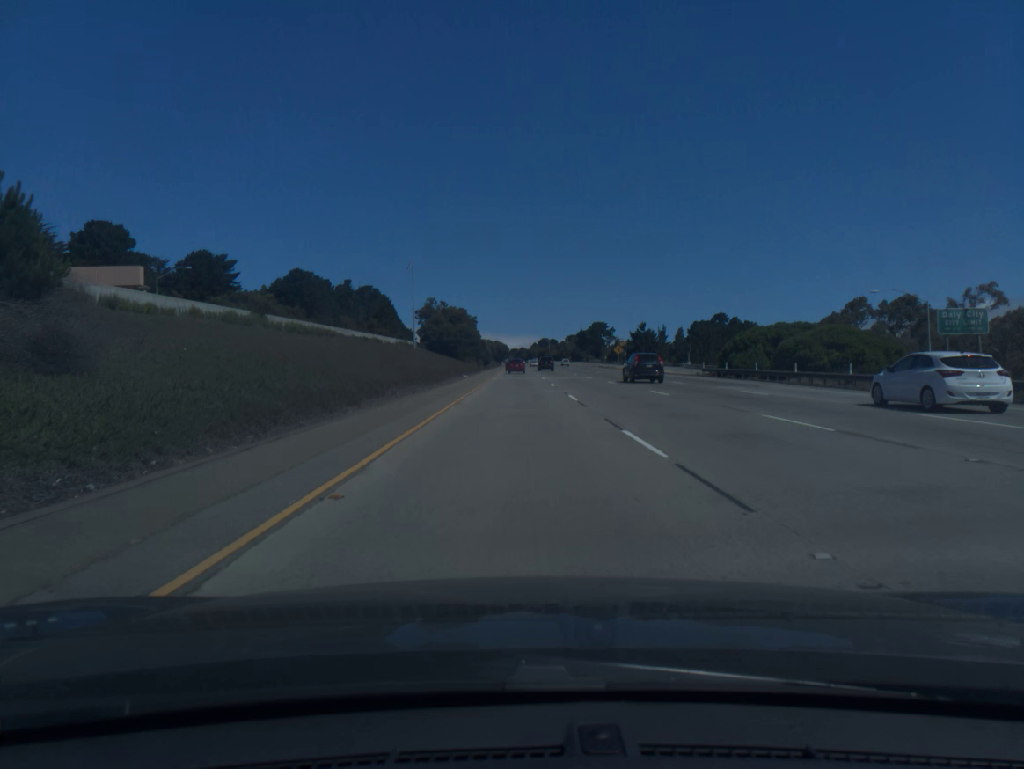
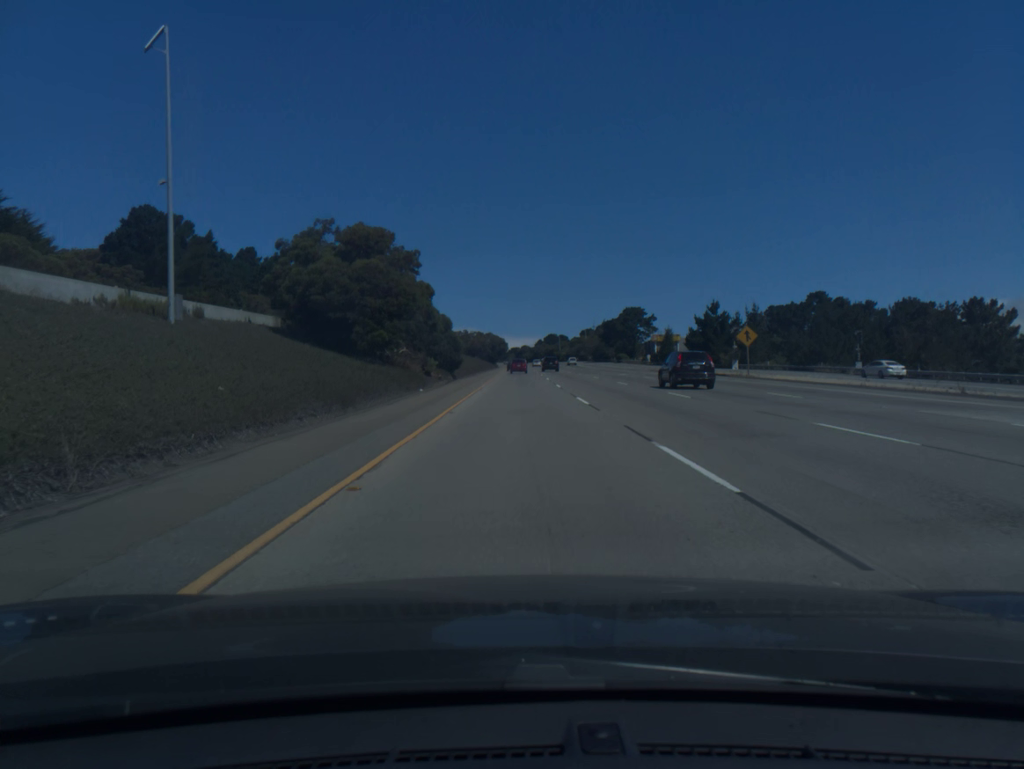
(-0.2, +75.9) m; 0°
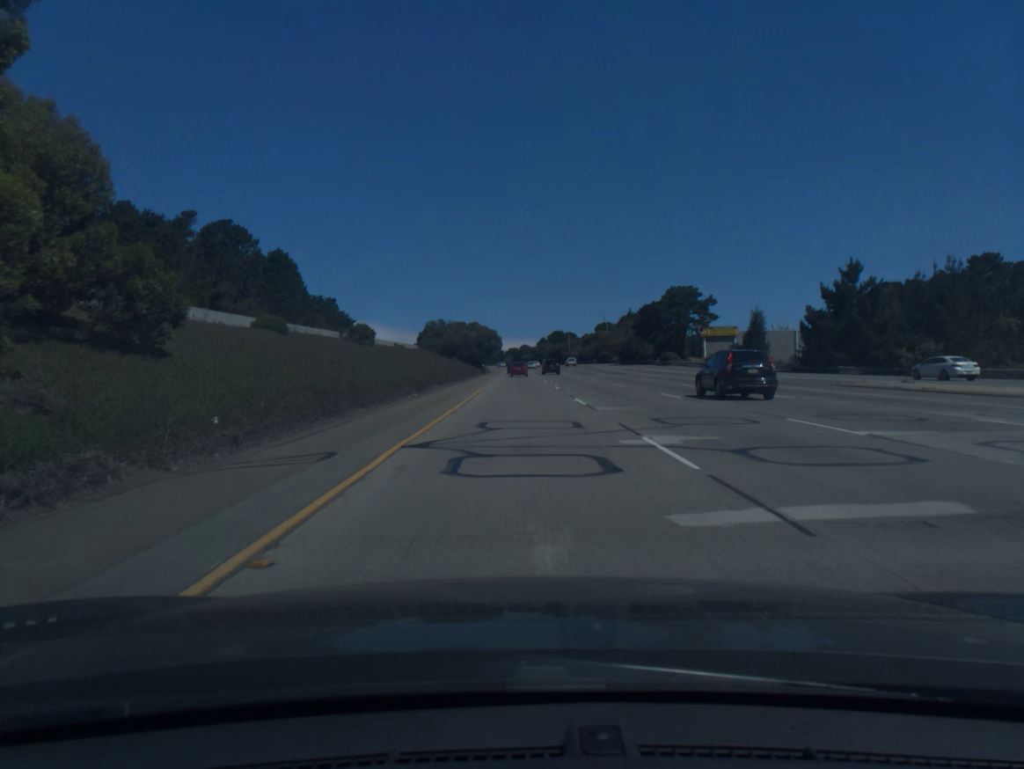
(+0.1, +57.1) m; 0°
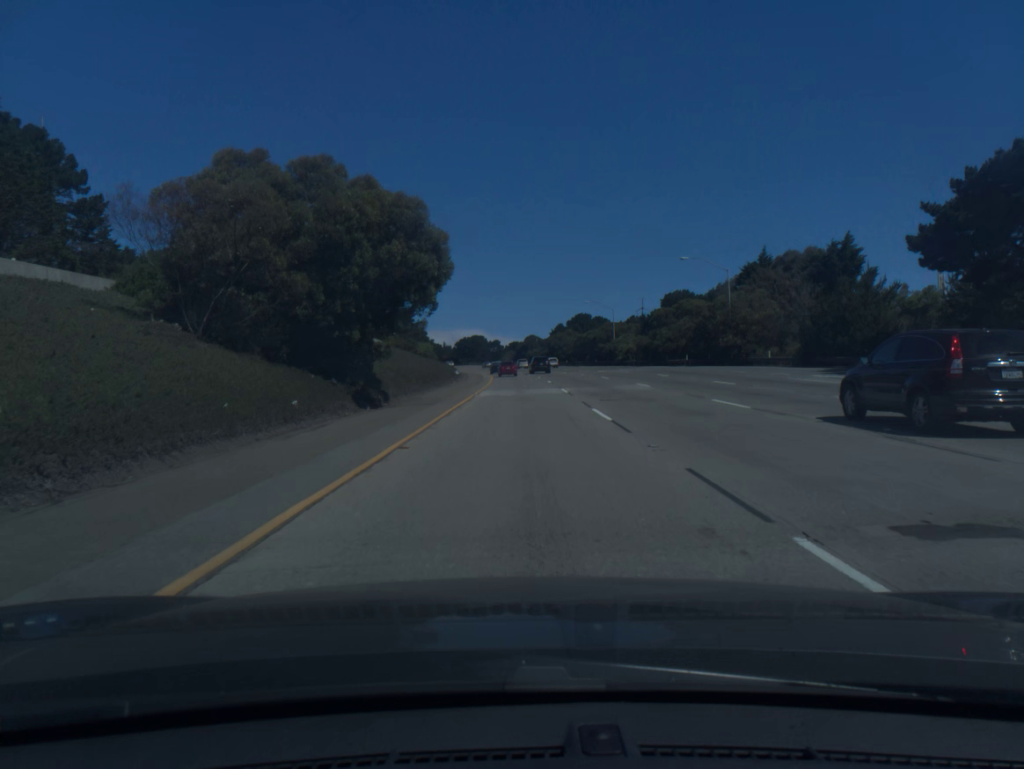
(0.0, +95.3) m; 0°
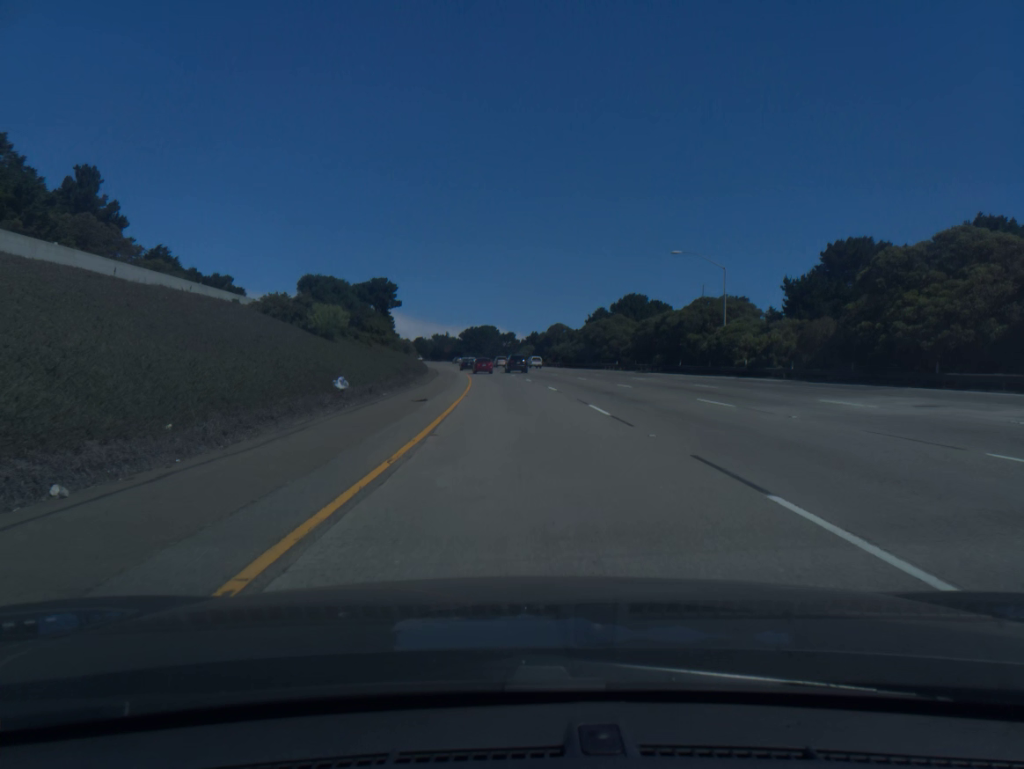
(-0.4, +56.9) m; -1°
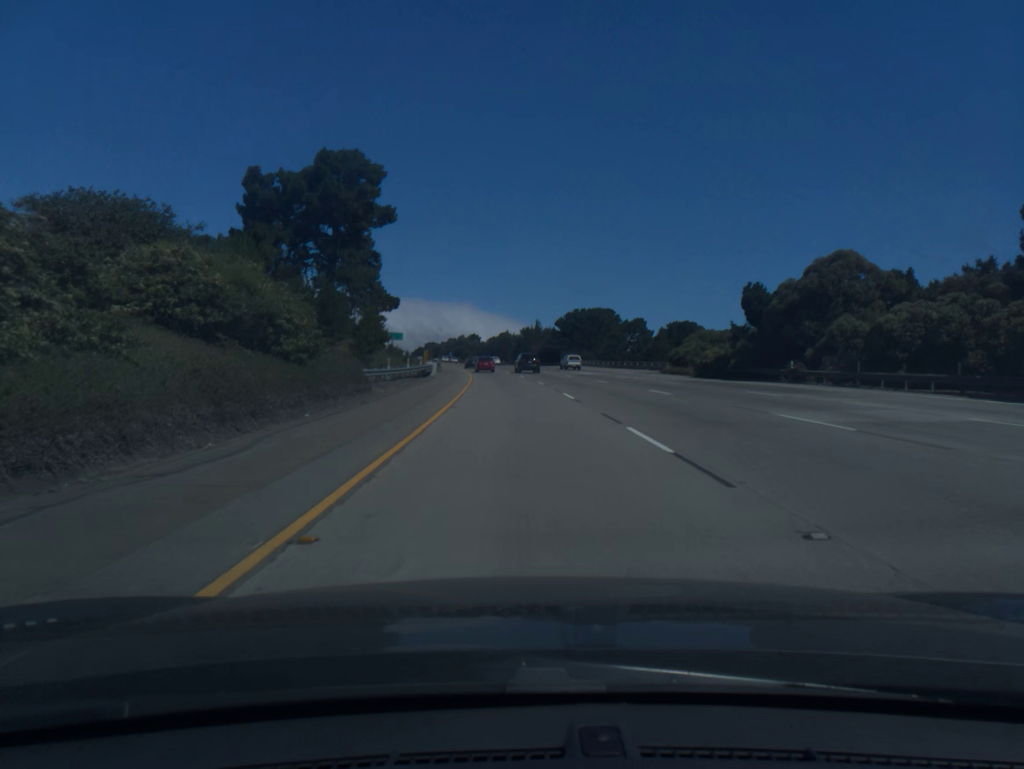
(-5.5, +94.4) m; -7°
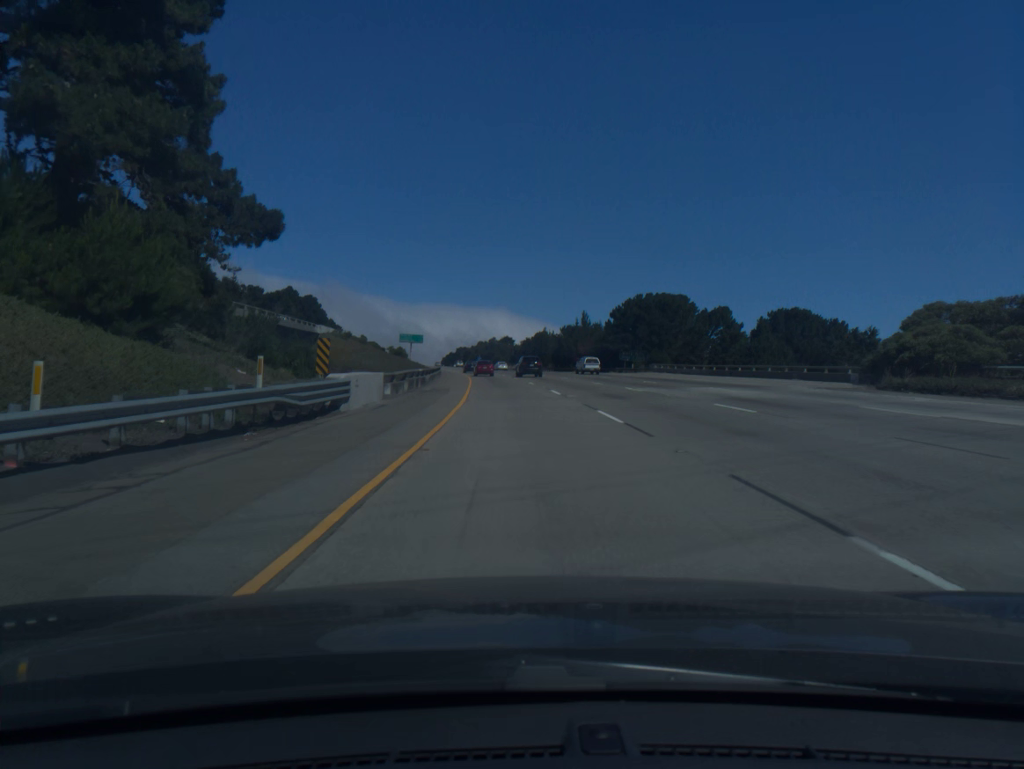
(-0.9, +37.9) m; -3°
